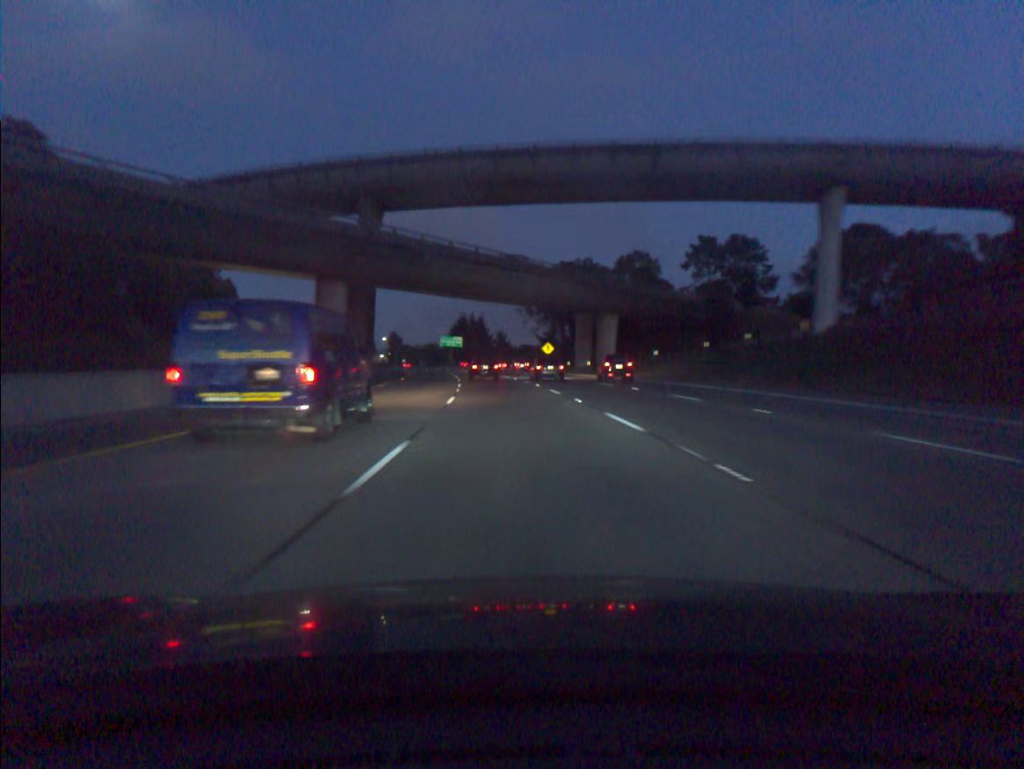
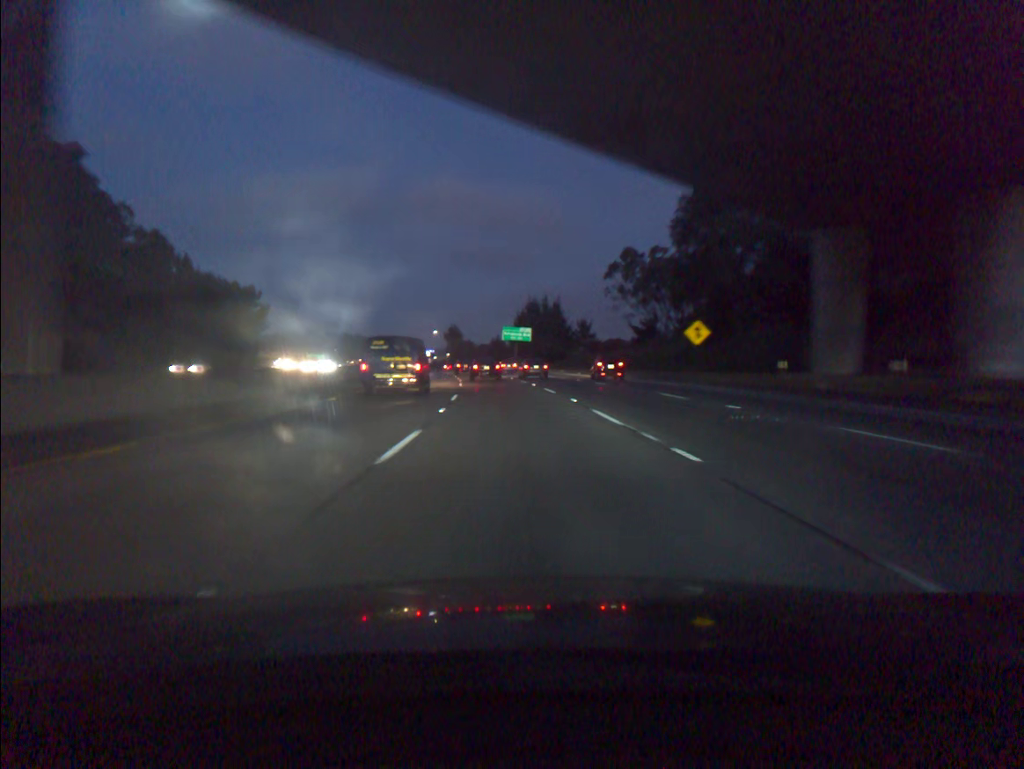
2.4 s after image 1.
(-2.5, +56.4) m; -5°
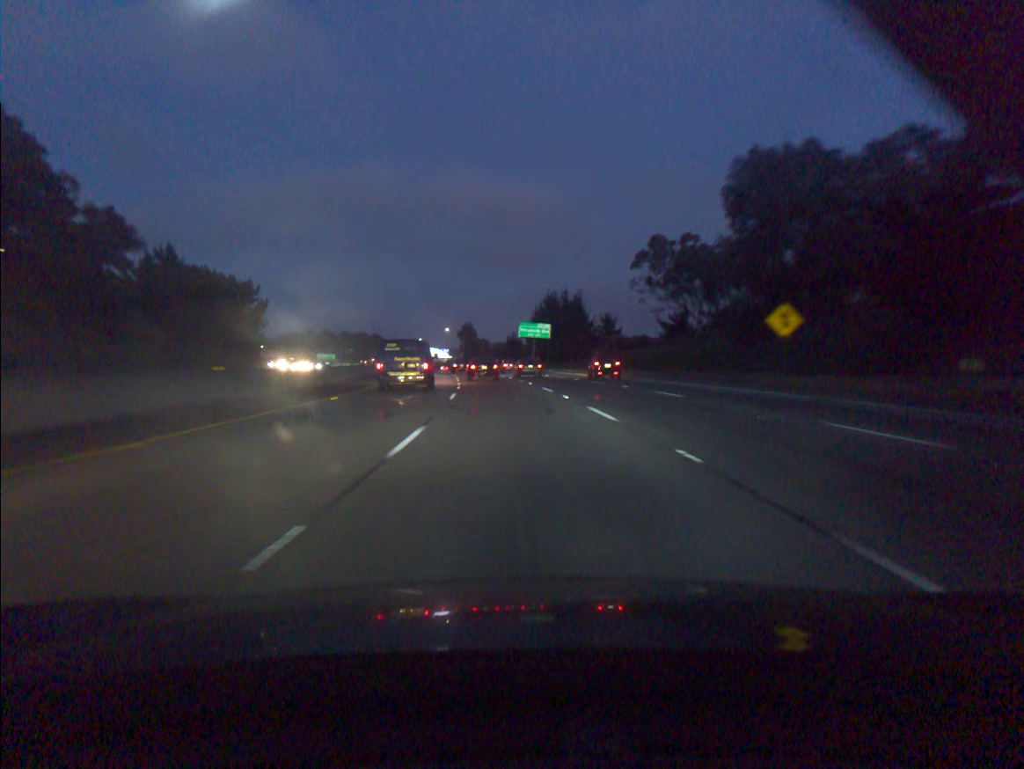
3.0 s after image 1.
(-0.1, +14.0) m; -1°
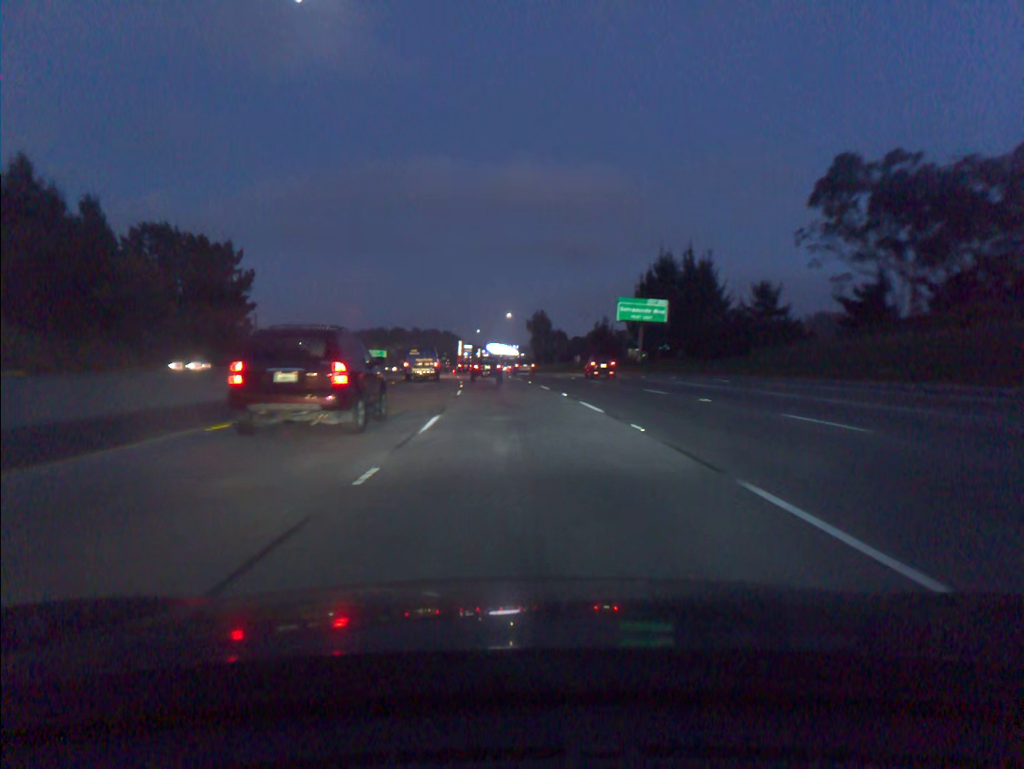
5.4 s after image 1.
(-2.6, +55.4) m; -6°
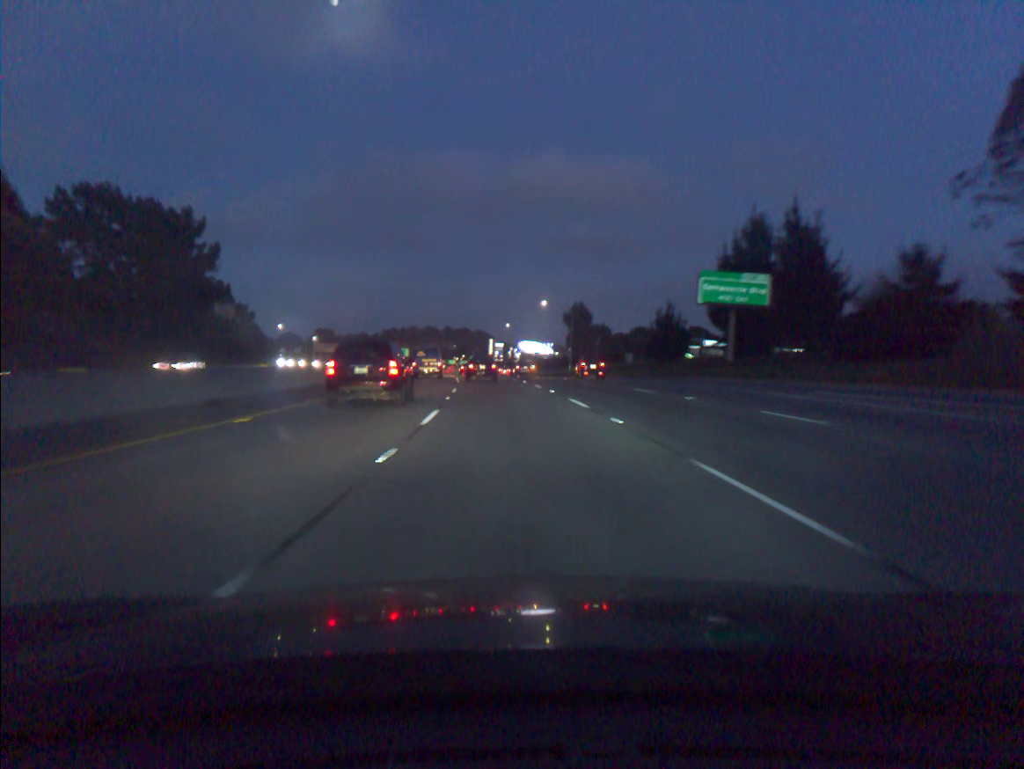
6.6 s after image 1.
(-0.6, +27.4) m; -2°
